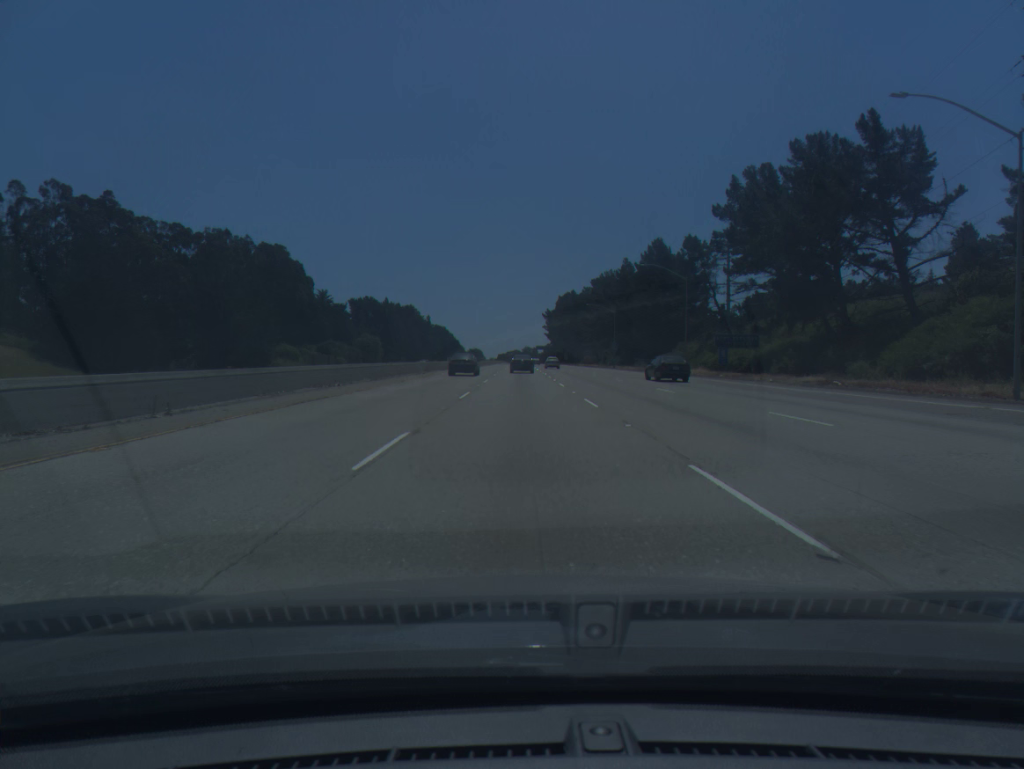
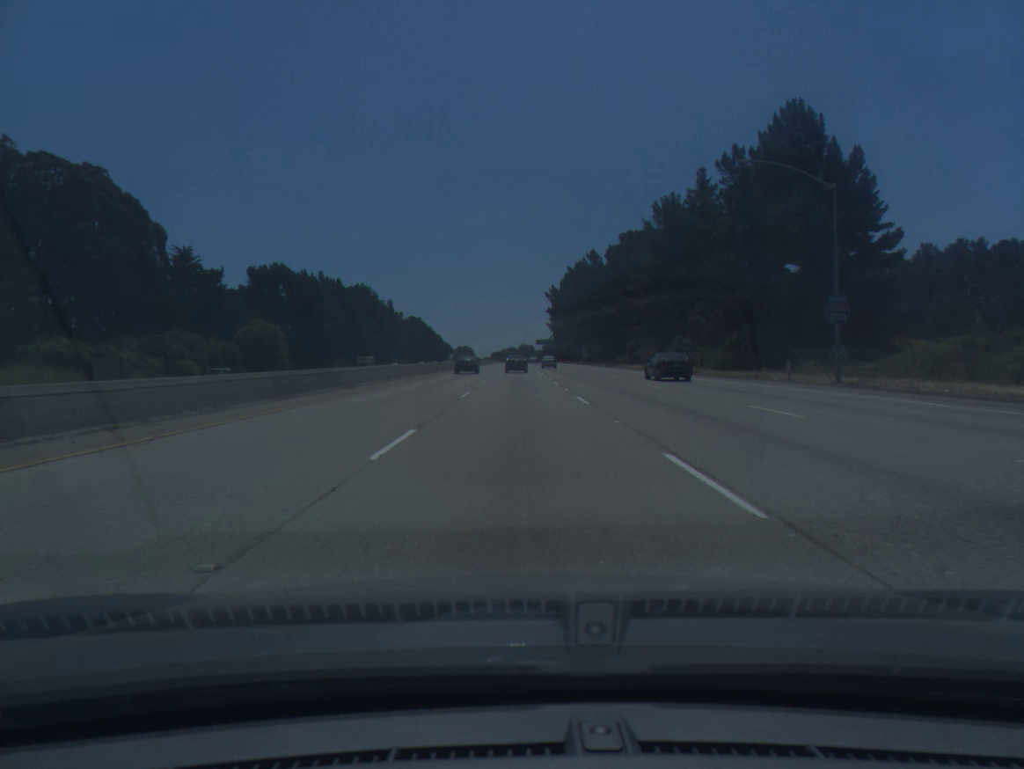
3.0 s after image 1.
(+0.1, +86.3) m; 0°
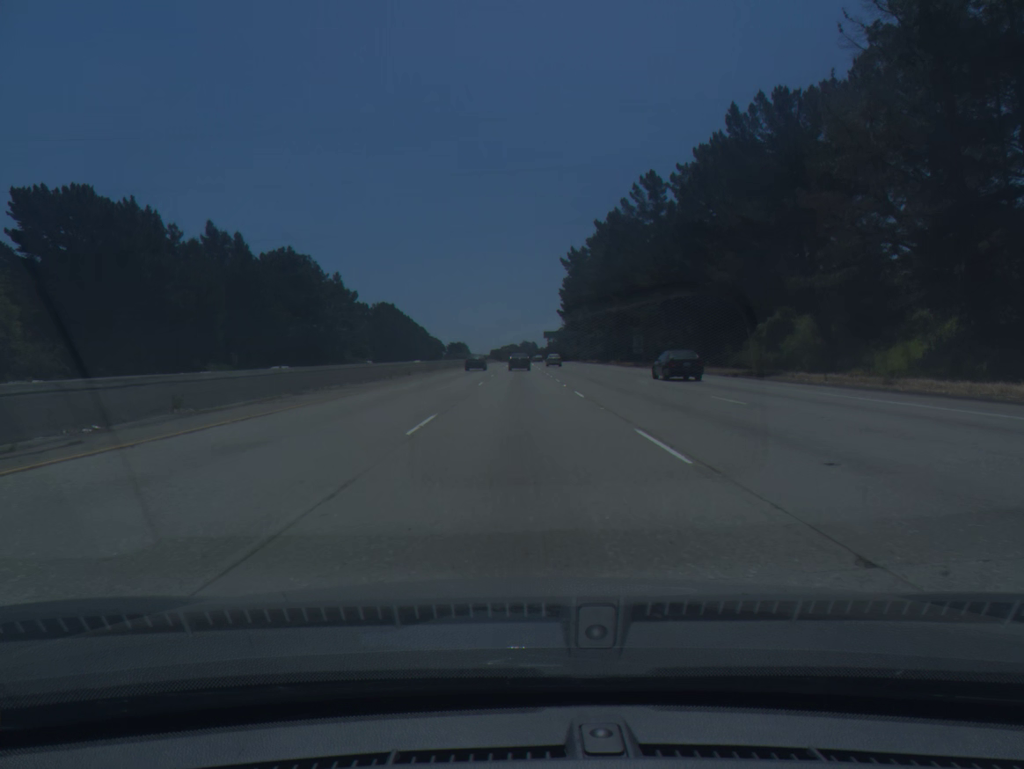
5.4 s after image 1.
(-0.1, +69.8) m; 0°
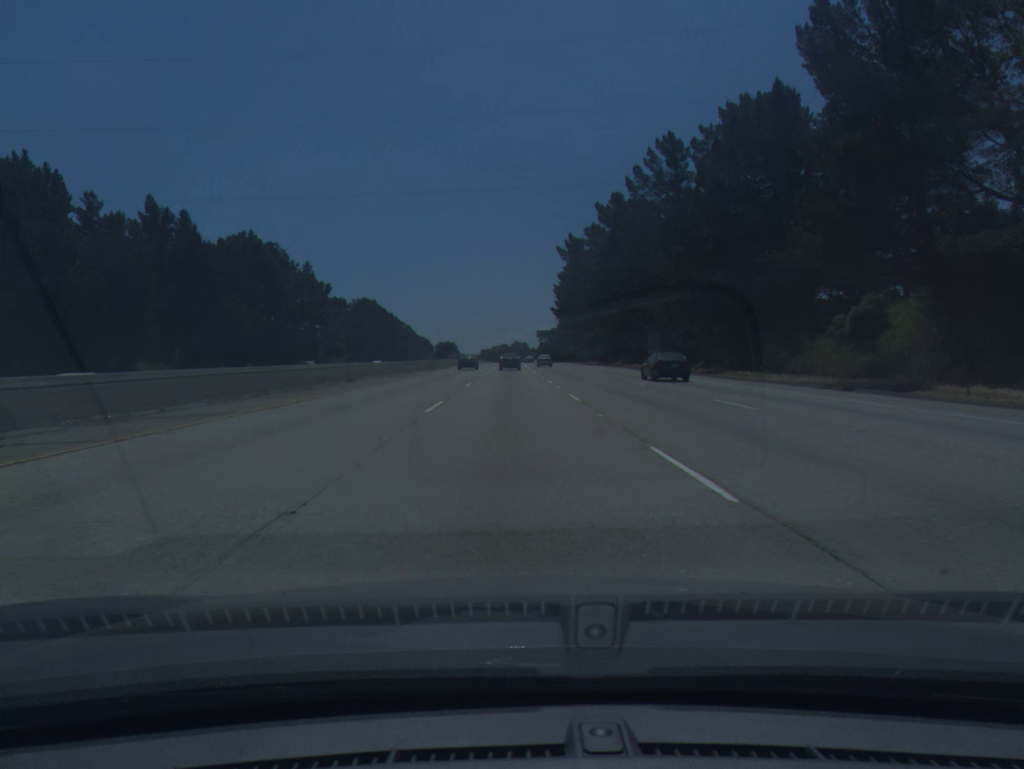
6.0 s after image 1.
(+0.1, +16.9) m; +1°
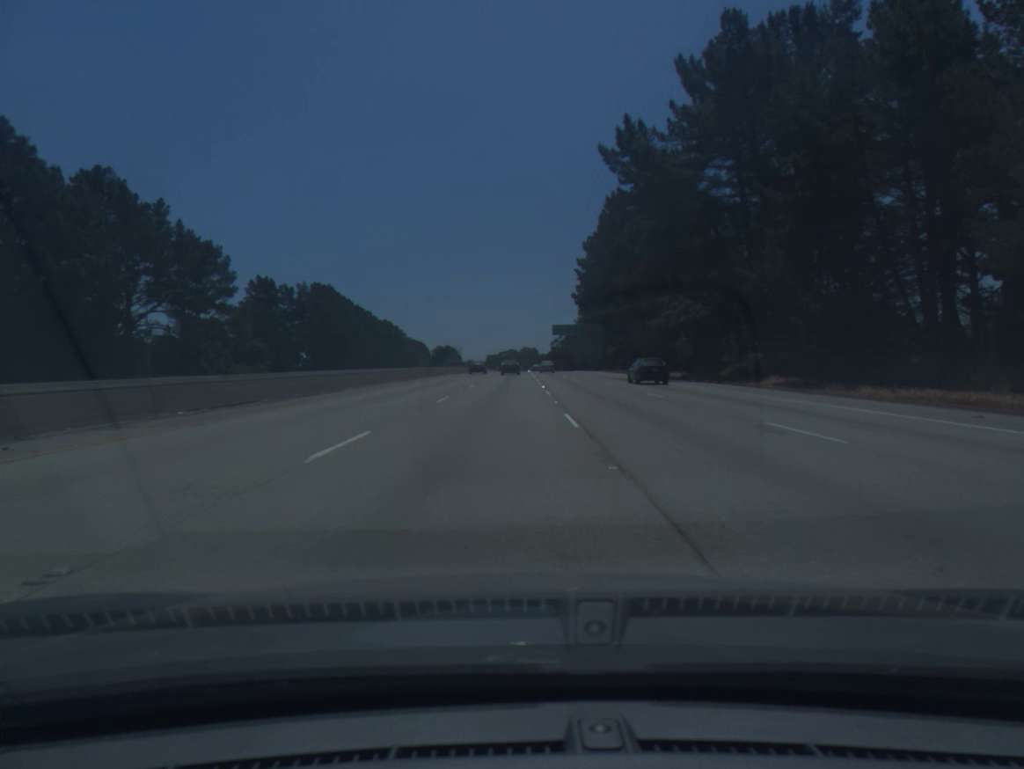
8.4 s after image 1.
(+0.5, +65.3) m; 0°
